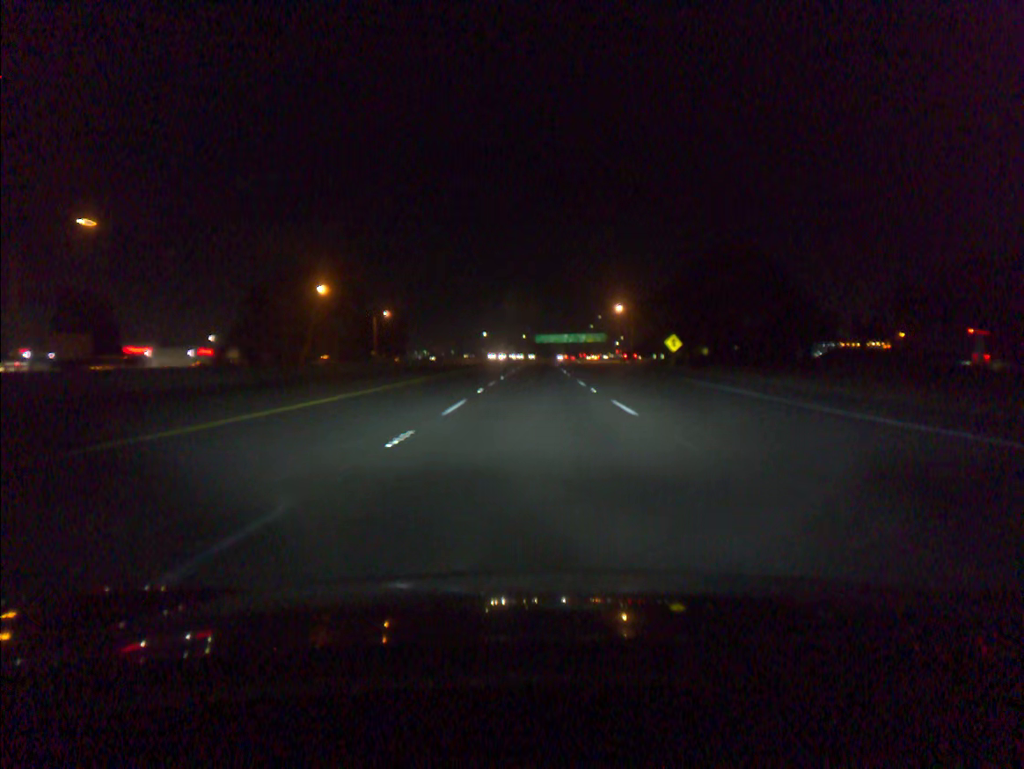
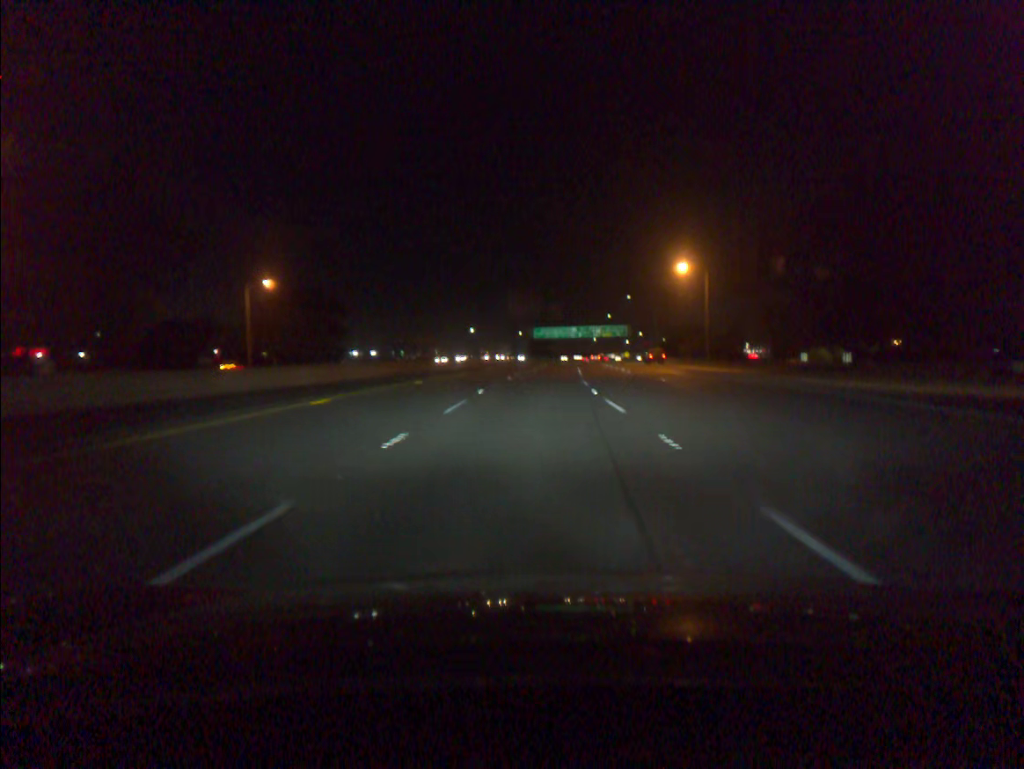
(0.0, +72.8) m; 0°
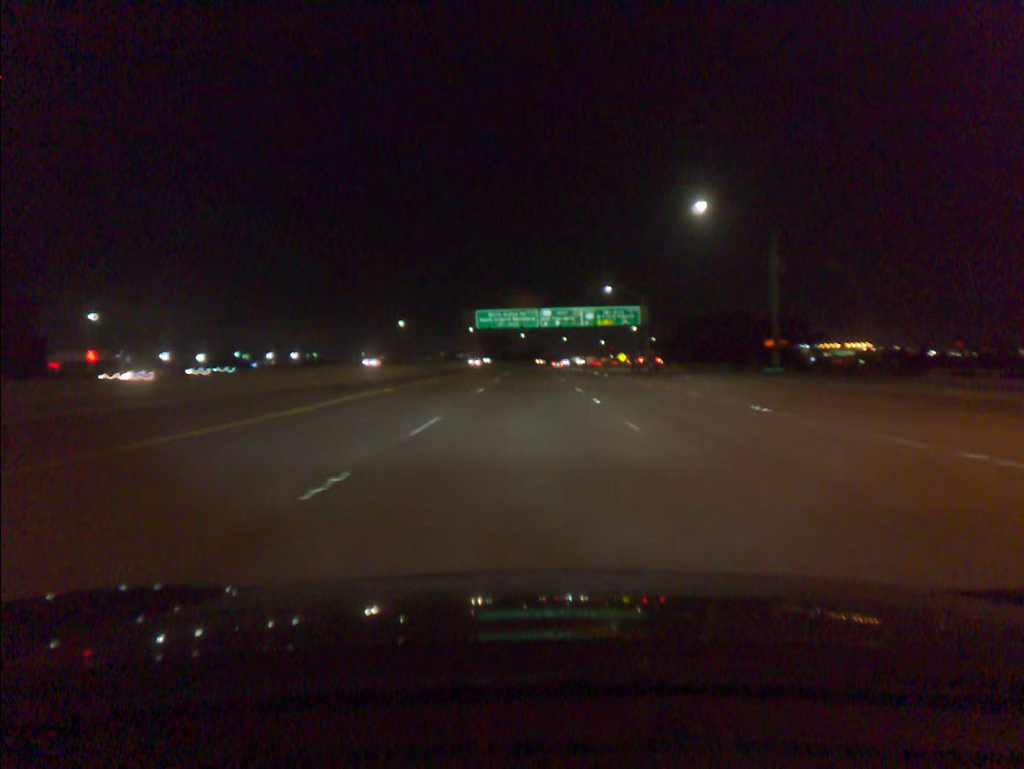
(+2.4, +91.2) m; +3°
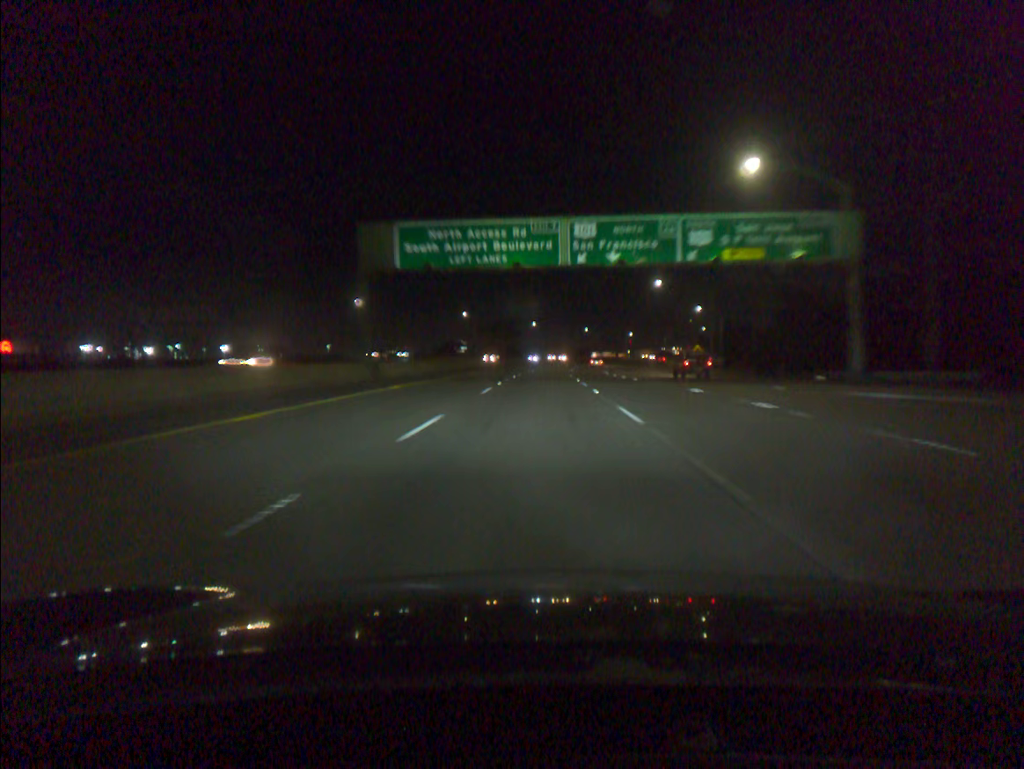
(-0.7, +73.2) m; -1°
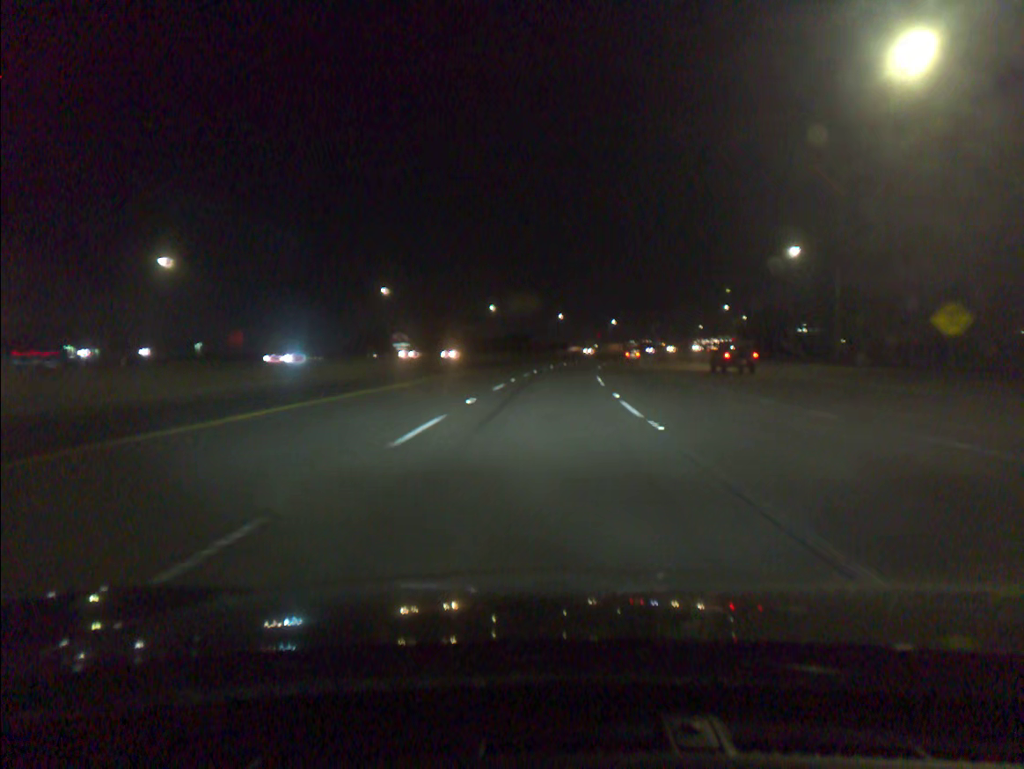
(+1.0, +73.5) m; +2°
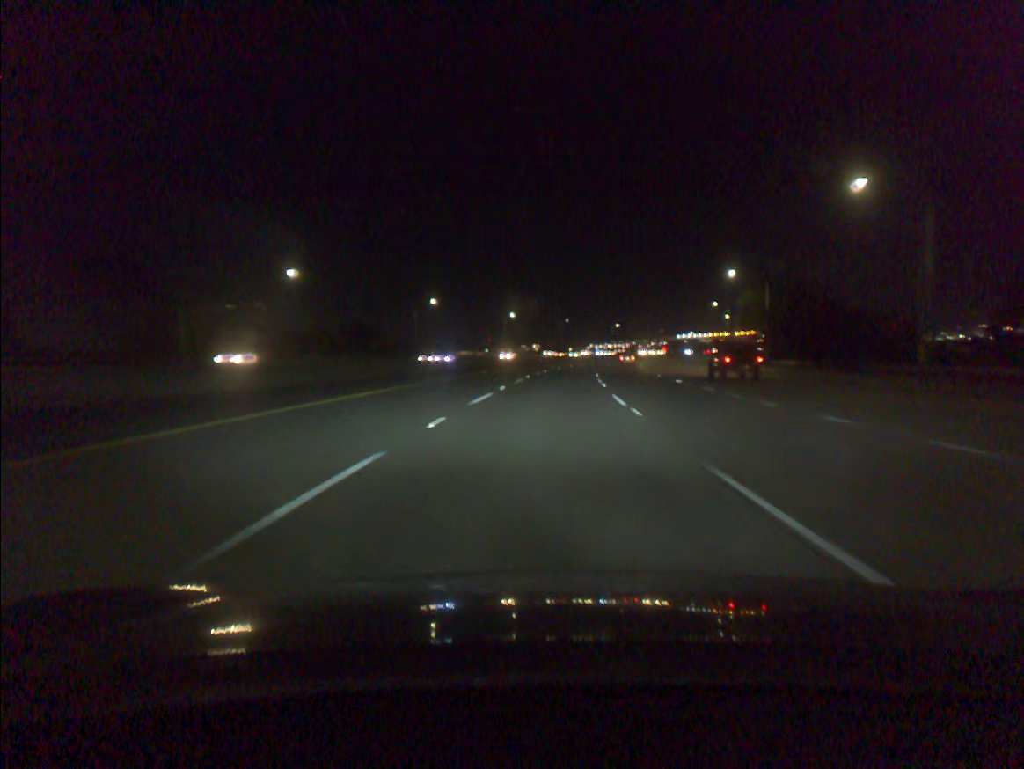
(+6.1, +91.7) m; +8°
